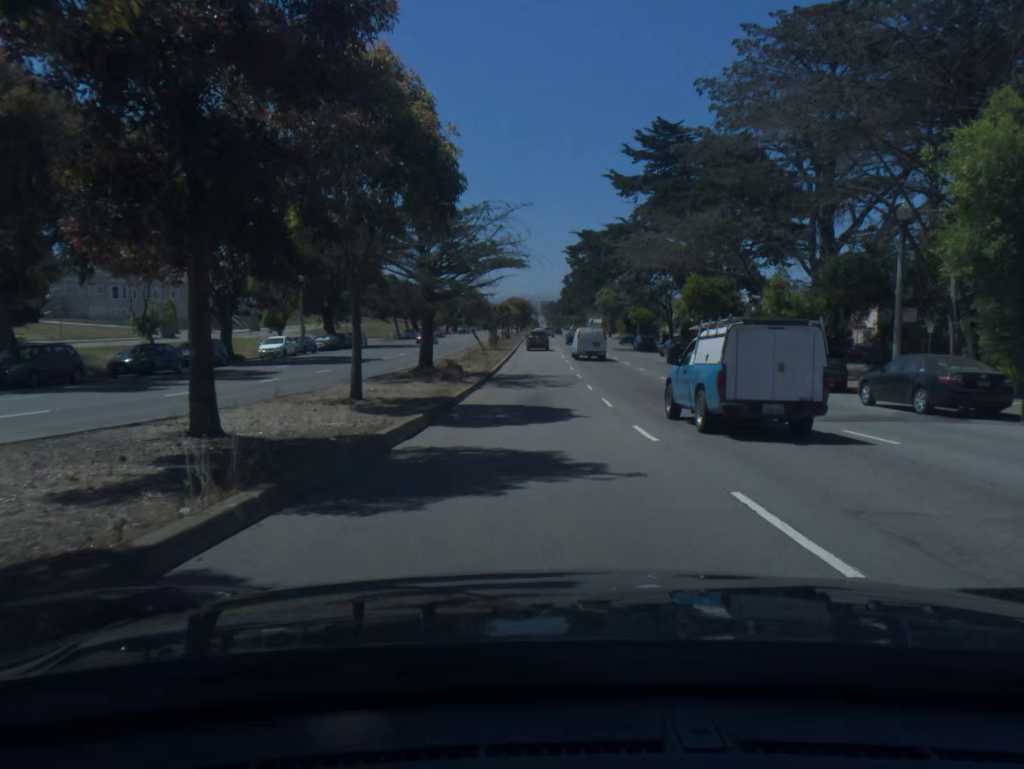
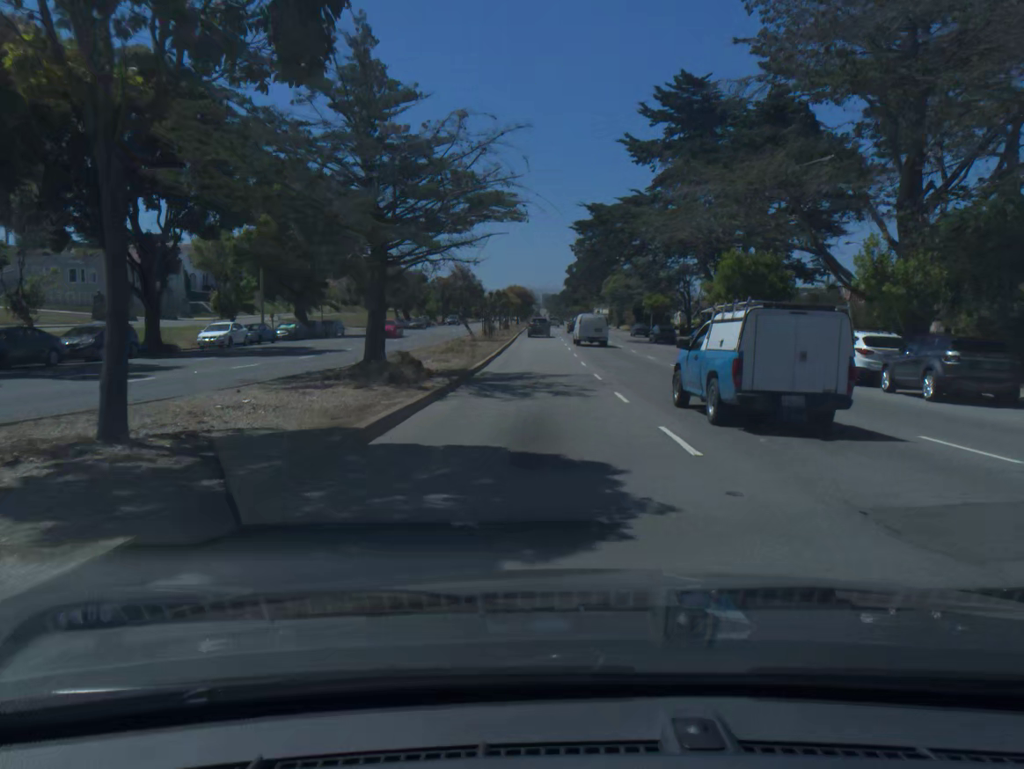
(0.0, +10.1) m; 0°
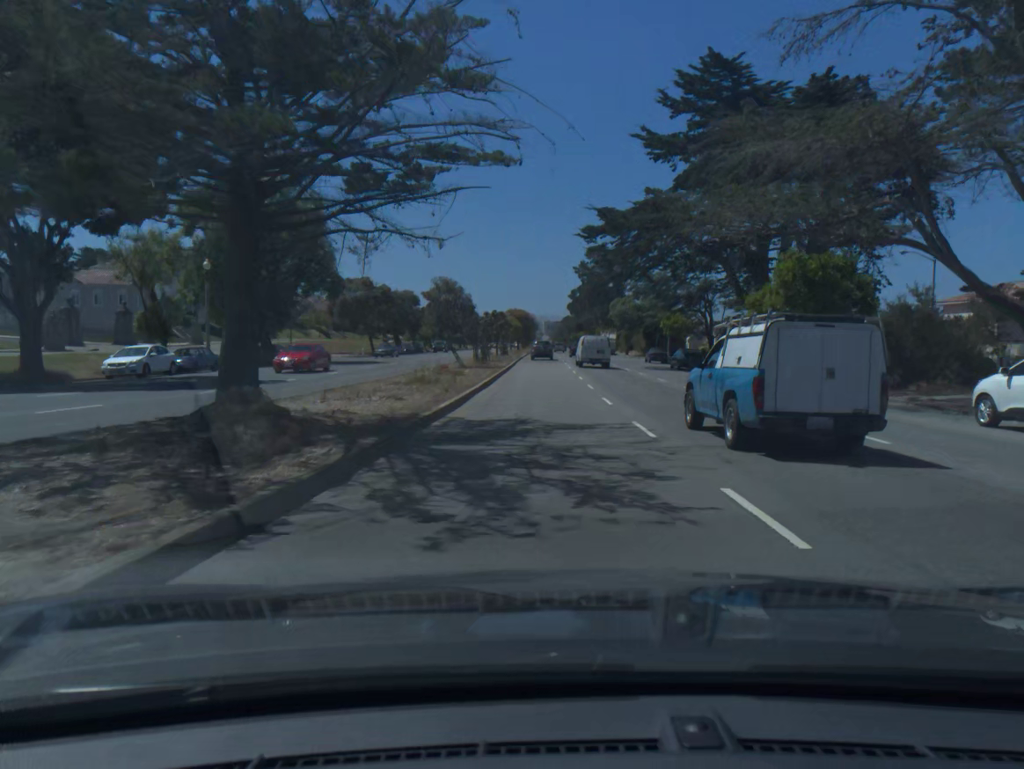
(0.0, +10.1) m; 0°
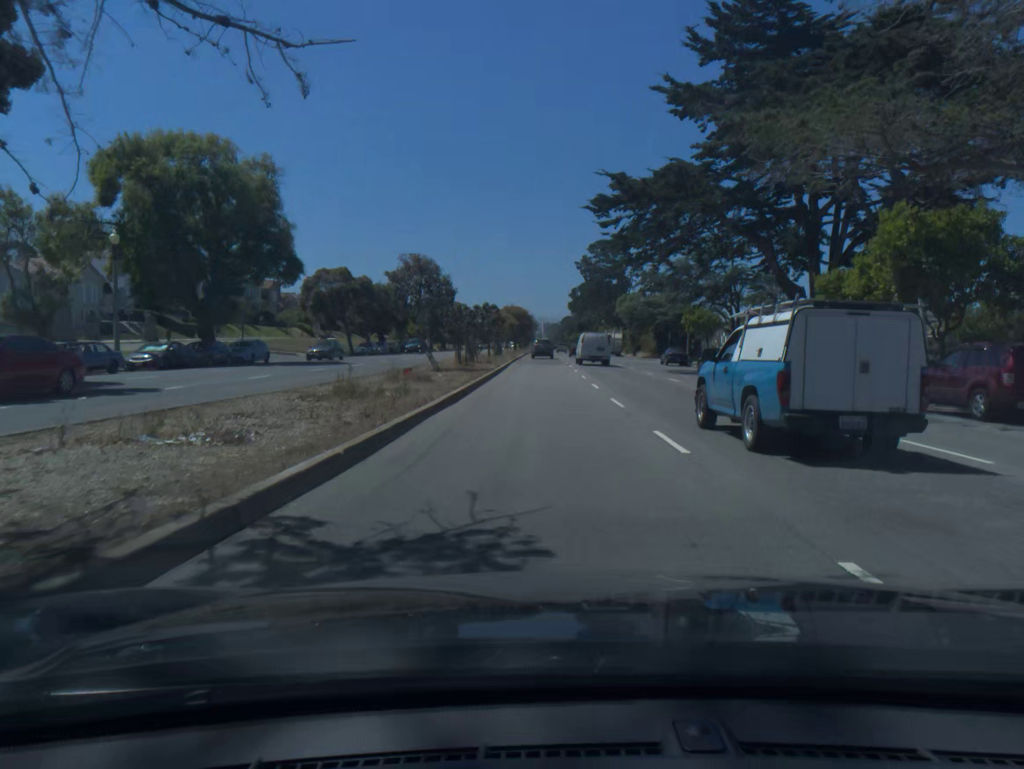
(0.0, +10.2) m; 0°
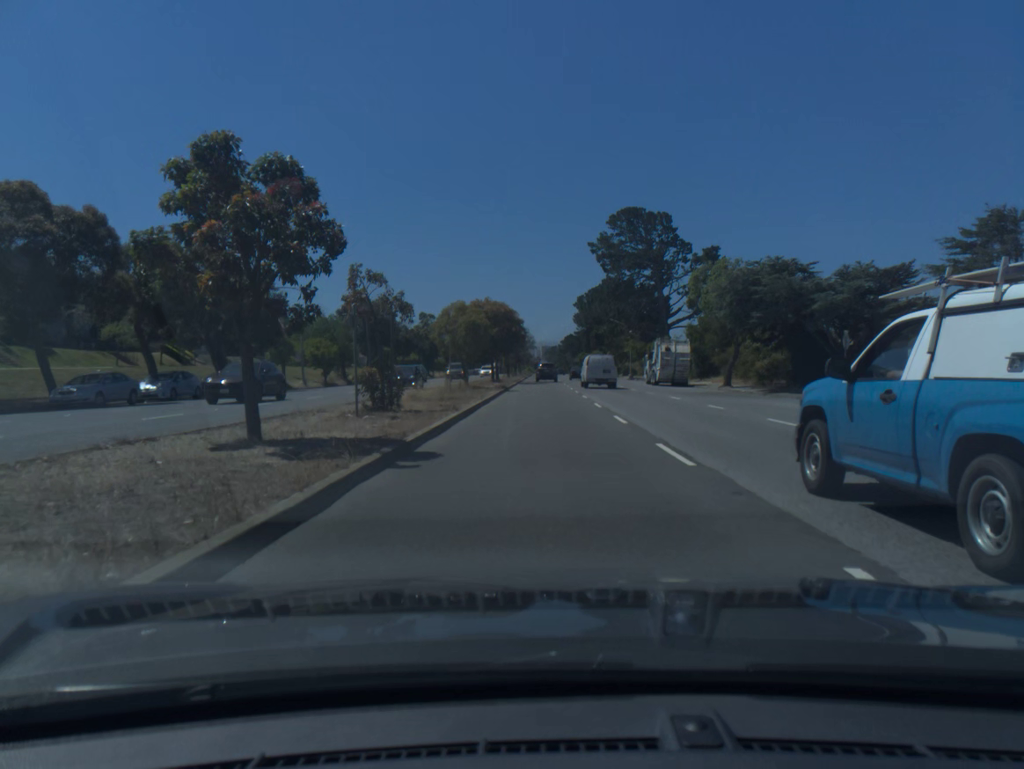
(+0.1, +51.4) m; 0°
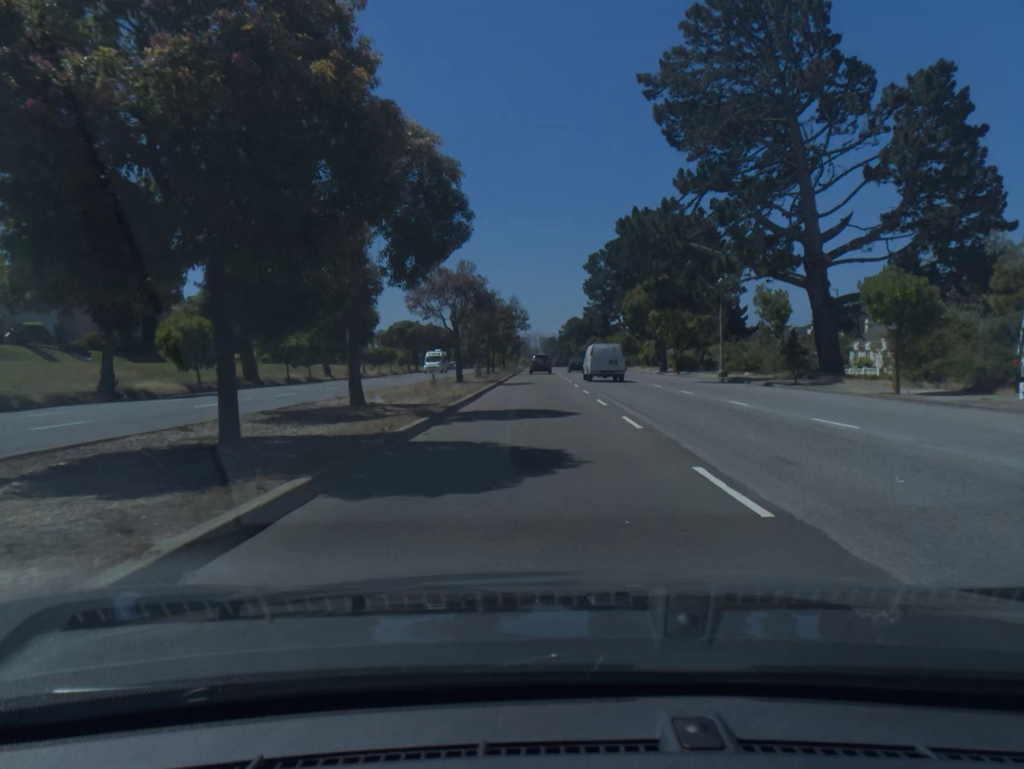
(0.0, +54.3) m; 0°
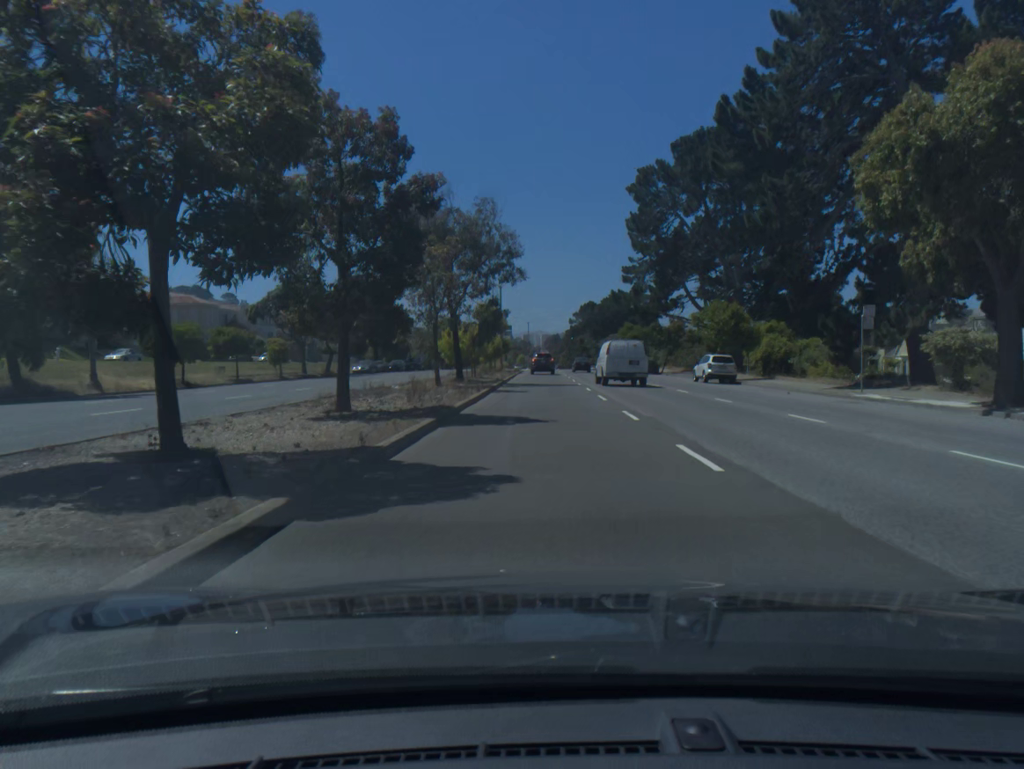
(-0.4, +55.9) m; 0°
